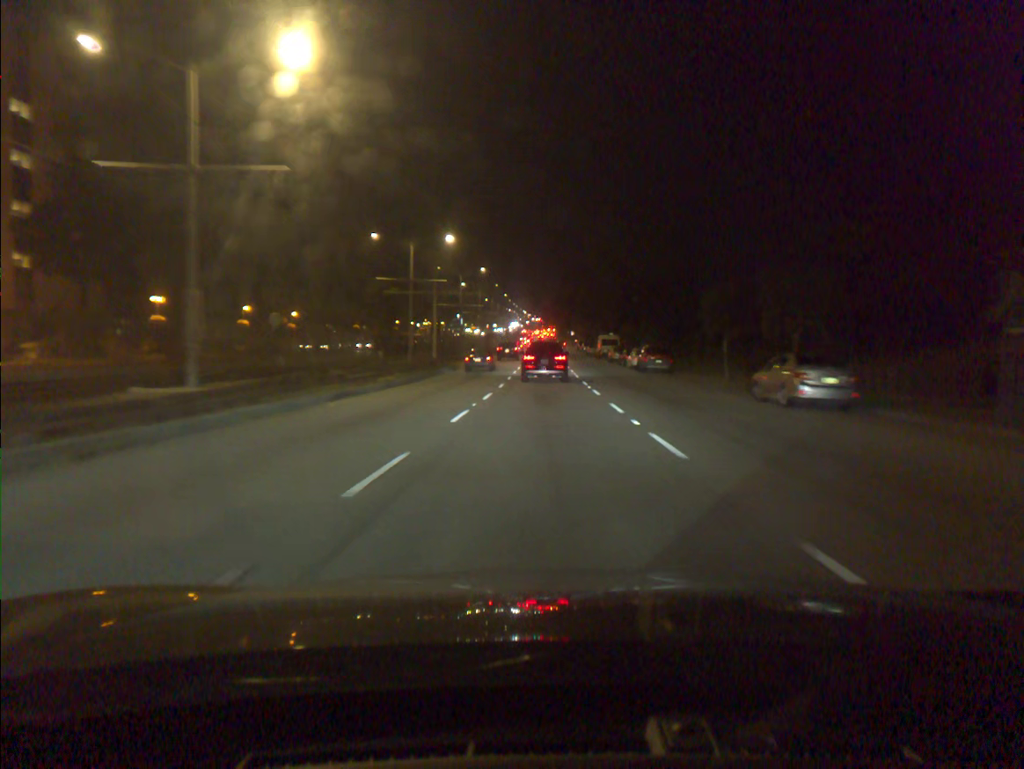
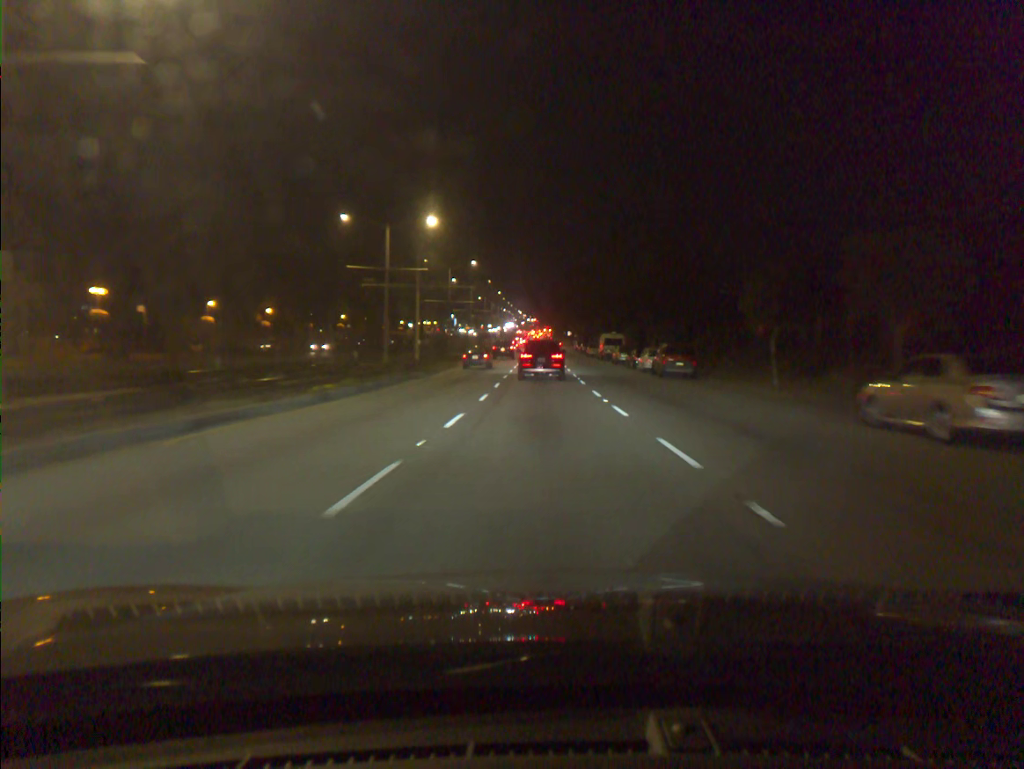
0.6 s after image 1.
(0.0, +8.1) m; 0°
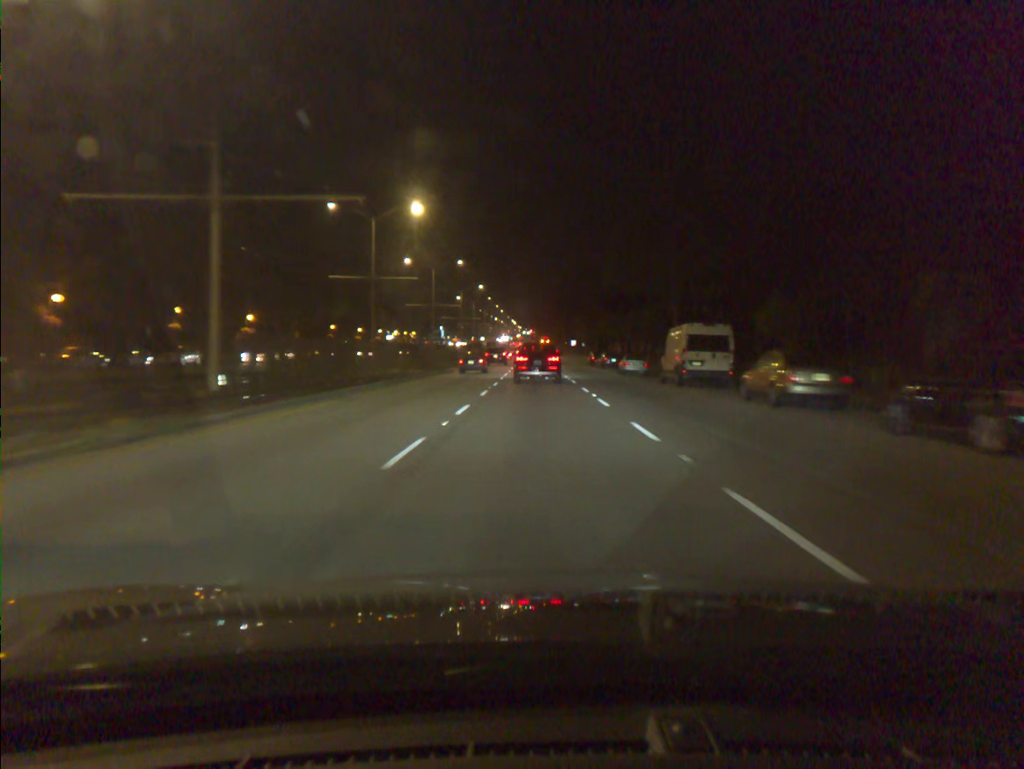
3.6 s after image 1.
(+0.3, +41.0) m; 0°
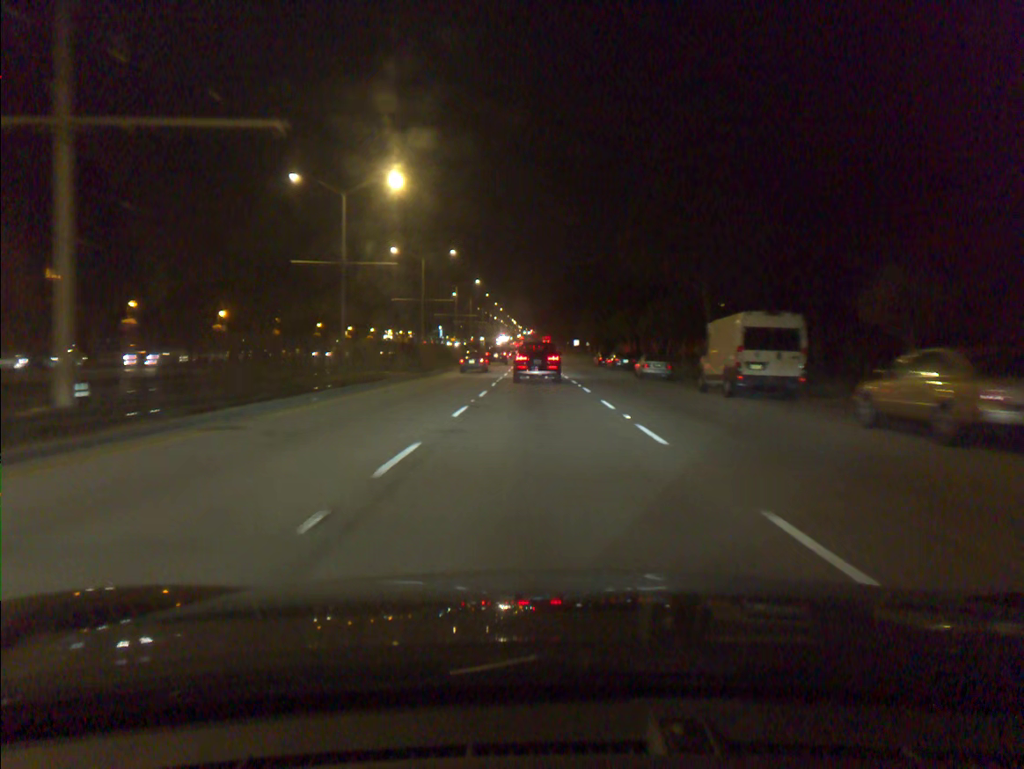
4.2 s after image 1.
(0.0, +8.1) m; 0°
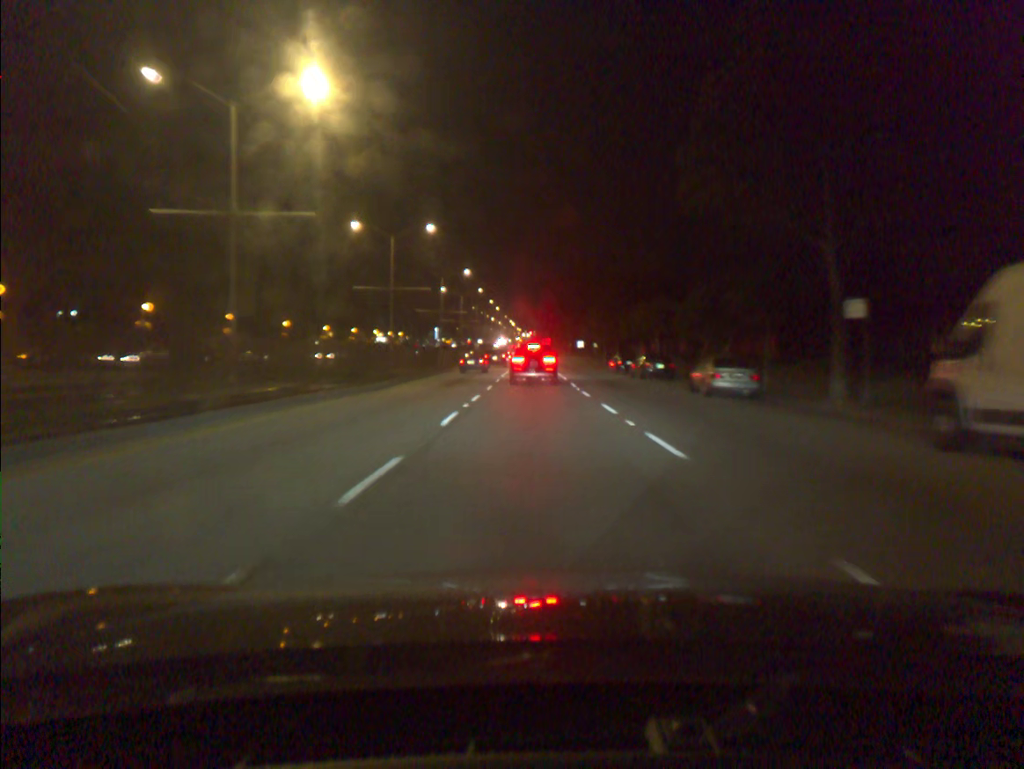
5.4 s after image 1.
(0.0, +16.1) m; 0°
